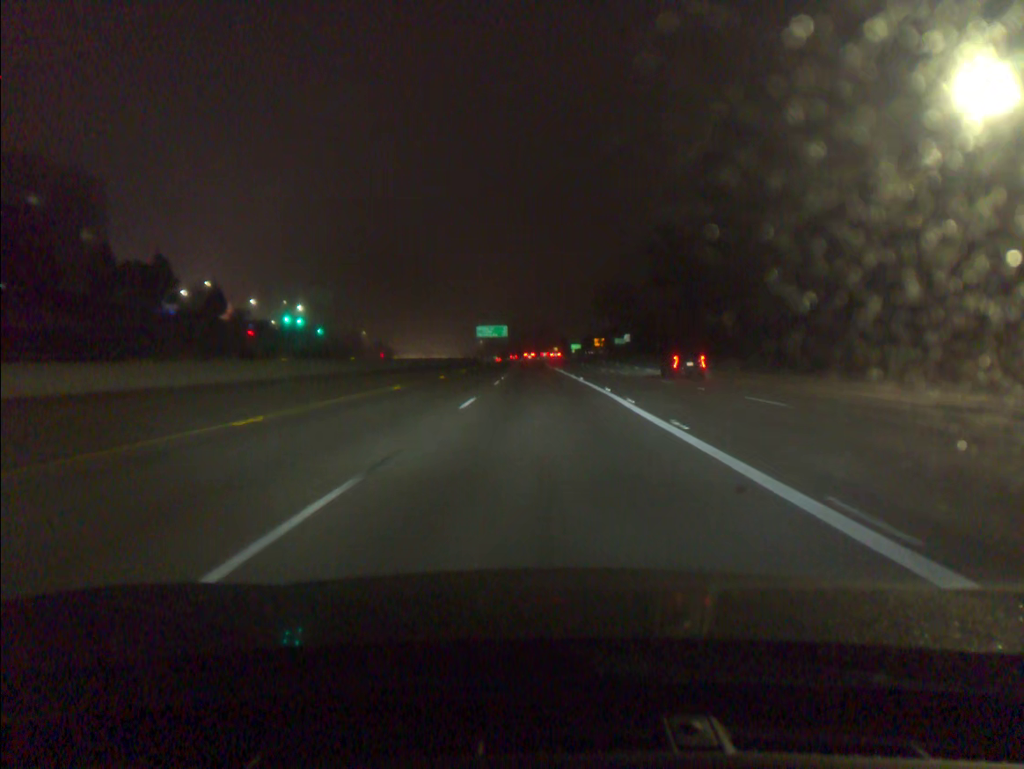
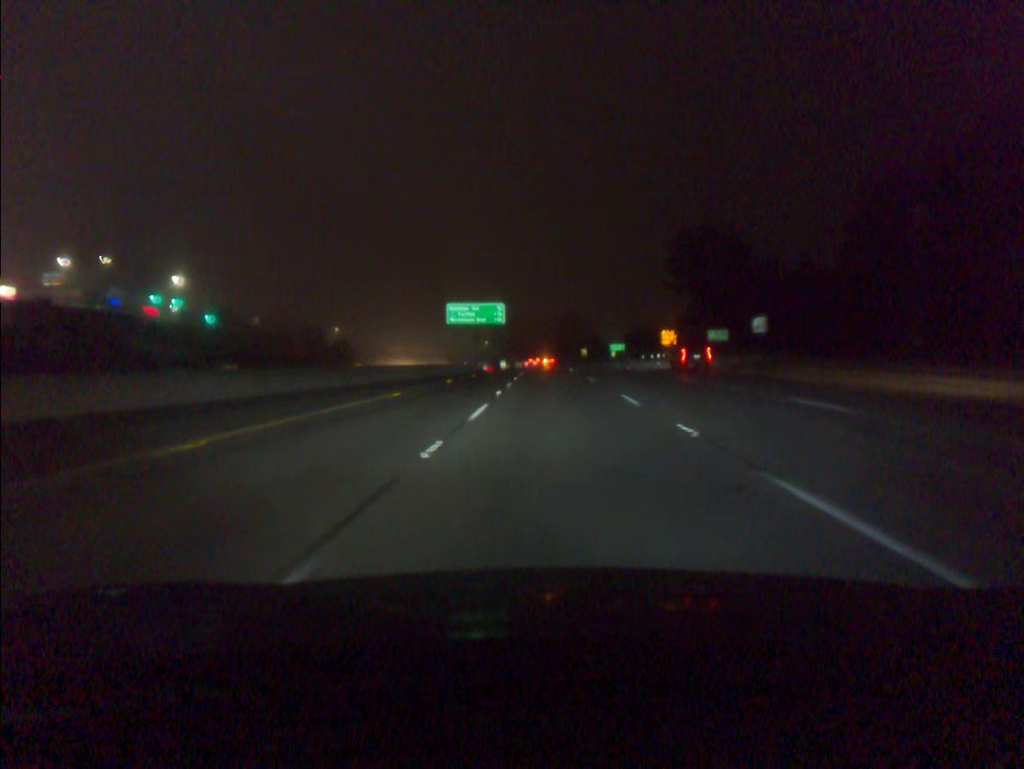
(-1.4, +91.3) m; -1°
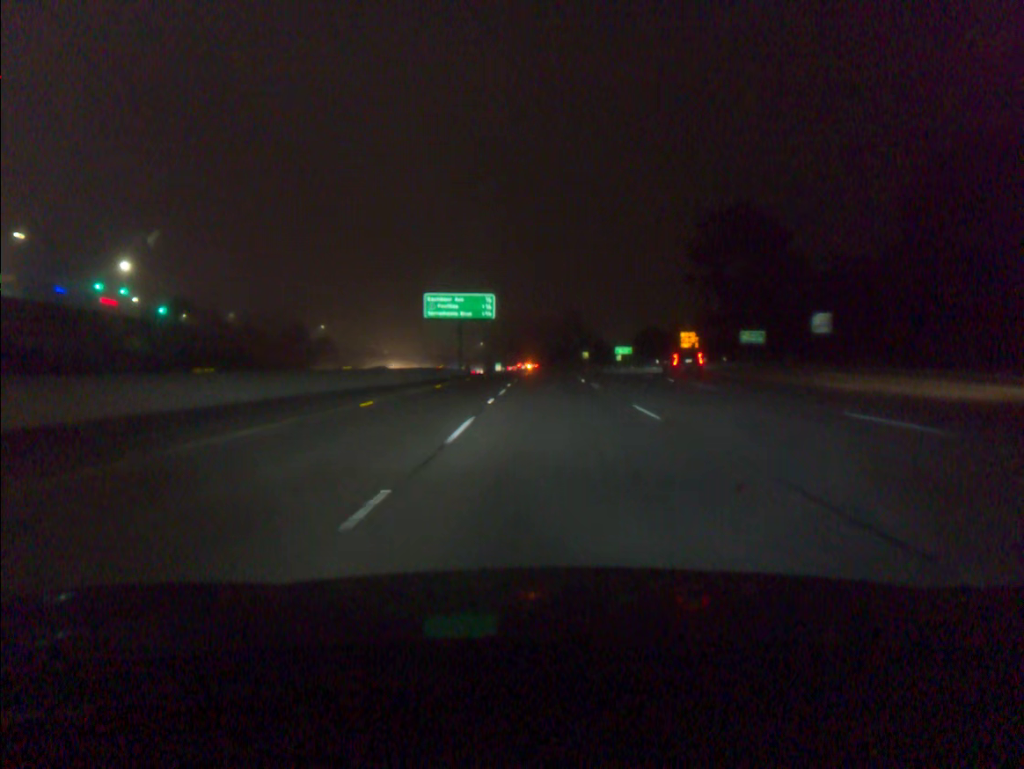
(0.0, +18.1) m; 0°
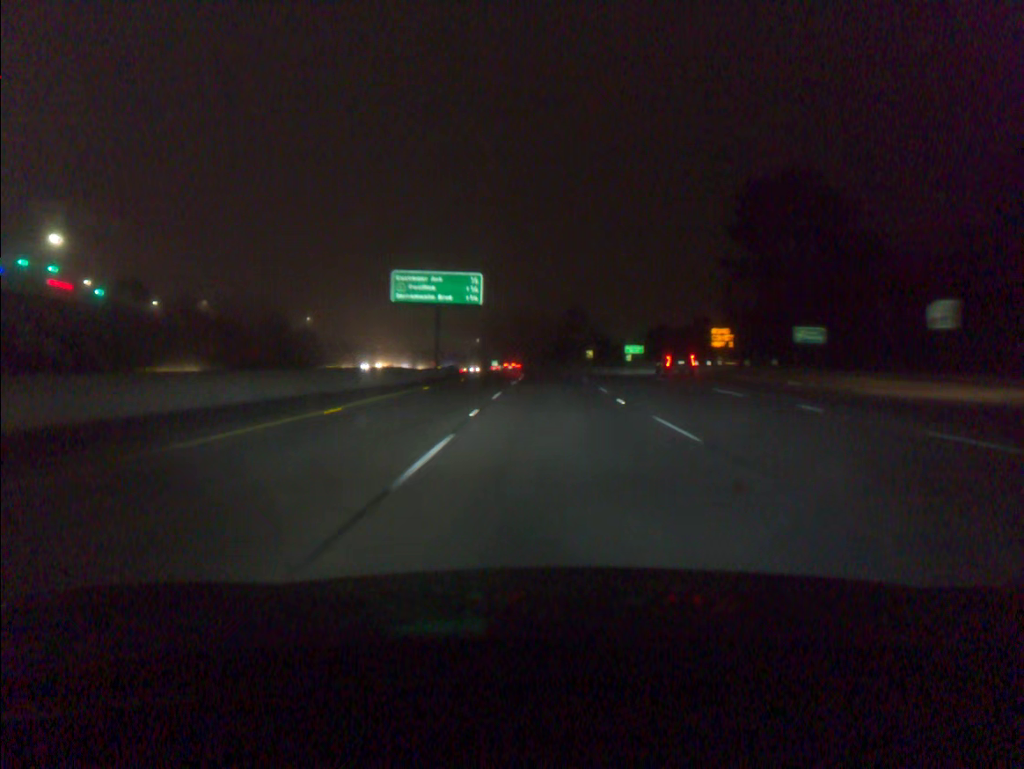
(0.0, +18.2) m; 0°
